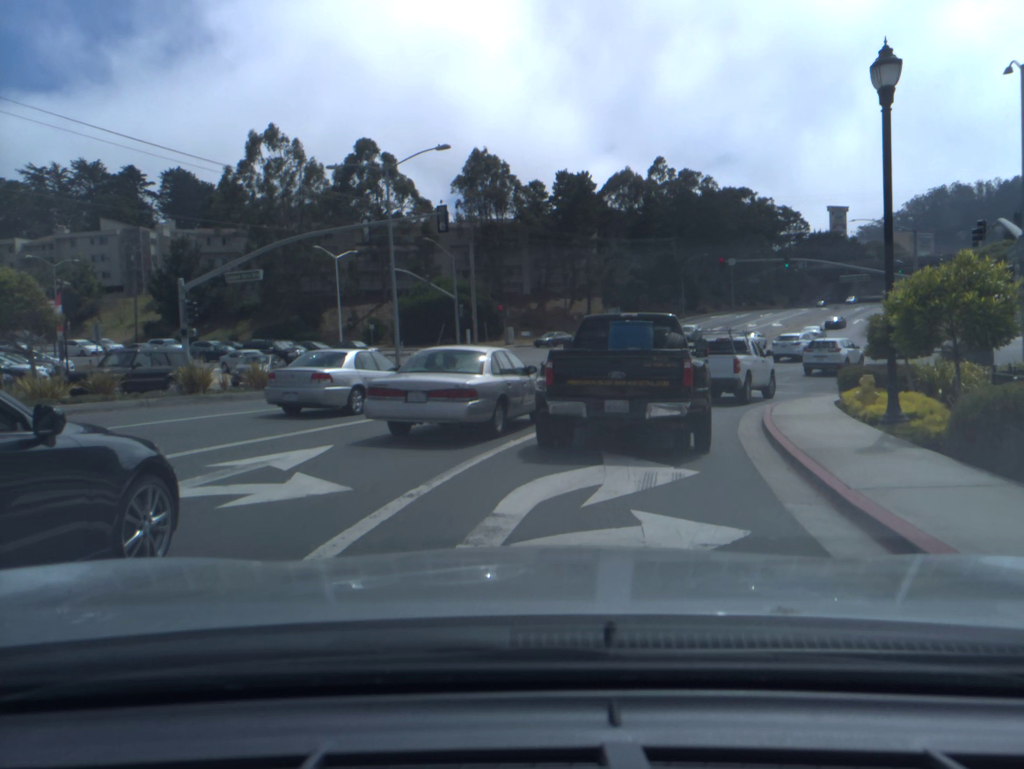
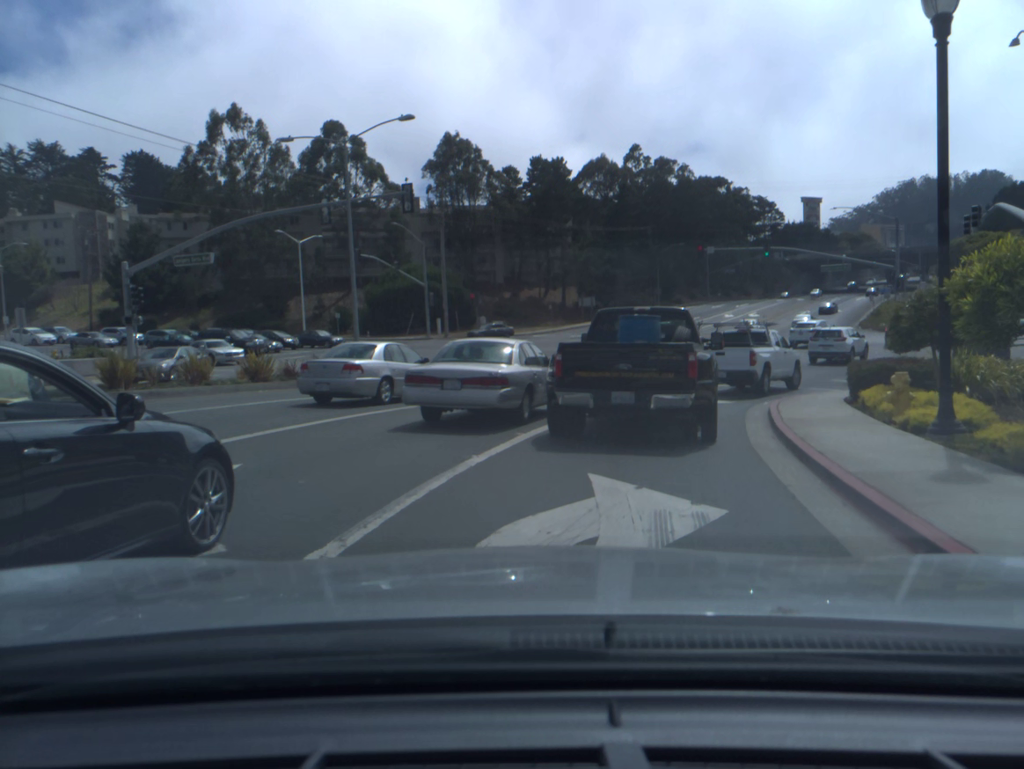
(0.0, +2.5) m; +3°
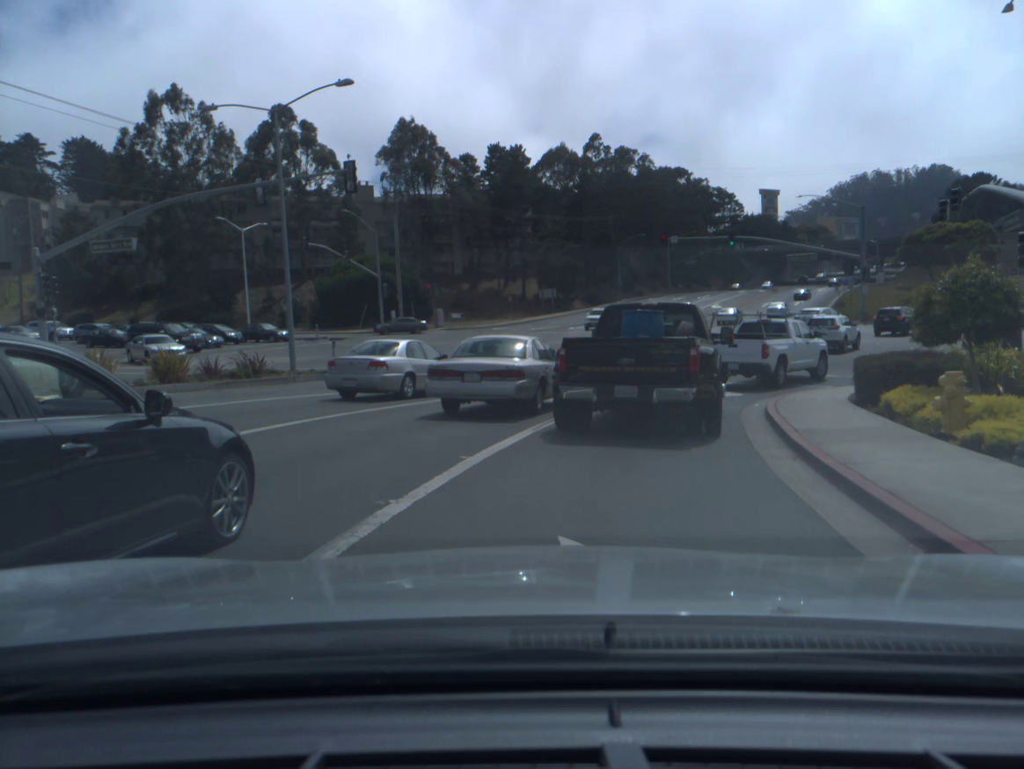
(+0.1, +2.9) m; +2°
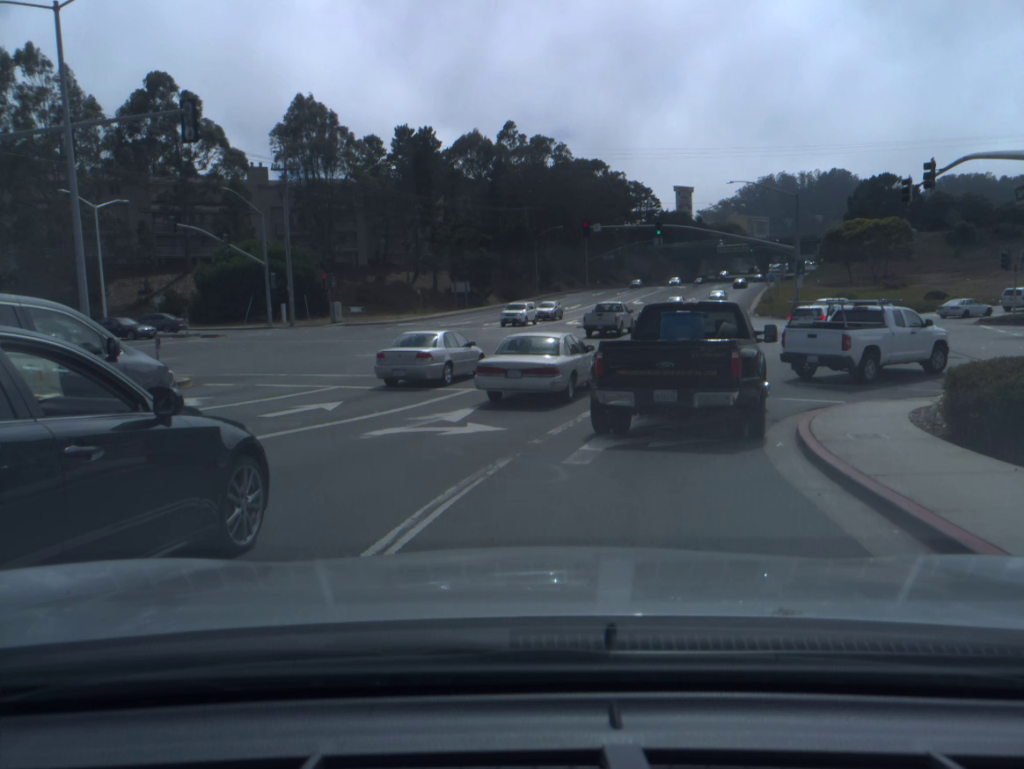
(+0.4, +6.9) m; +6°
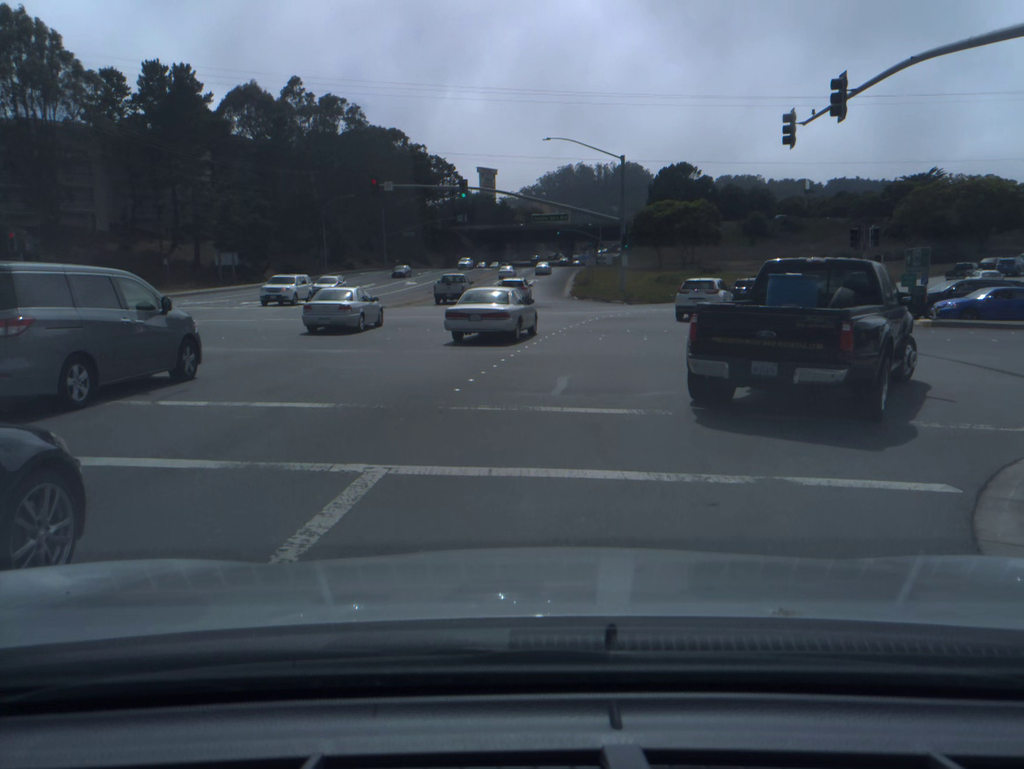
(+1.4, +11.7) m; +14°
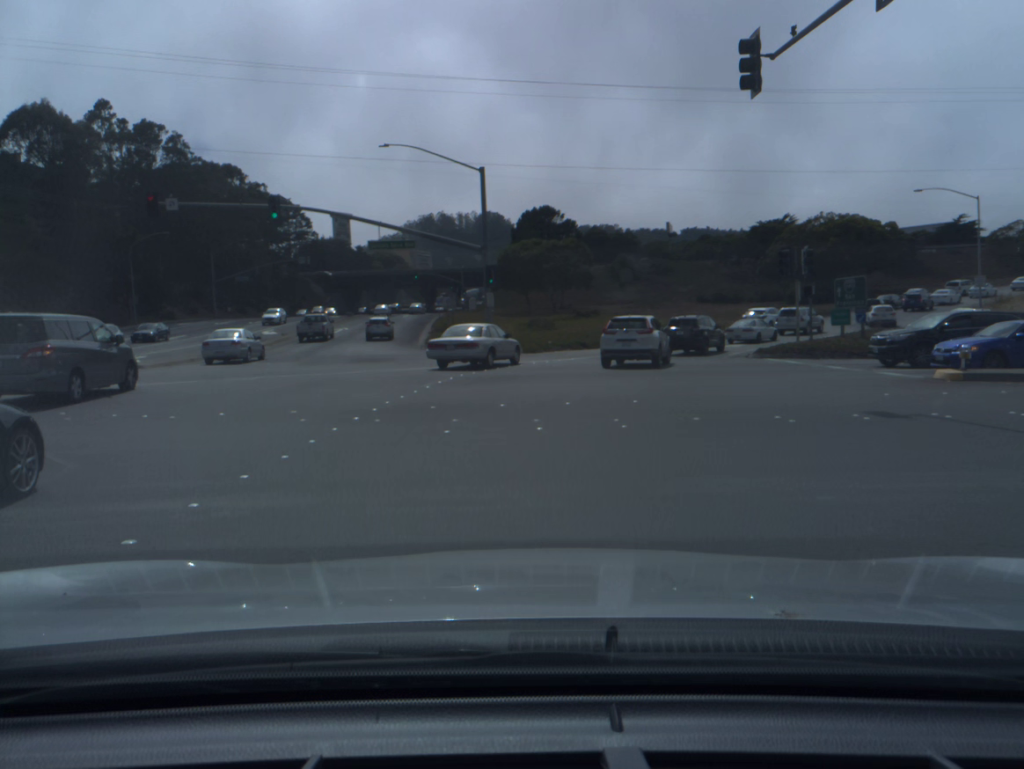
(+1.2, +12.1) m; +9°
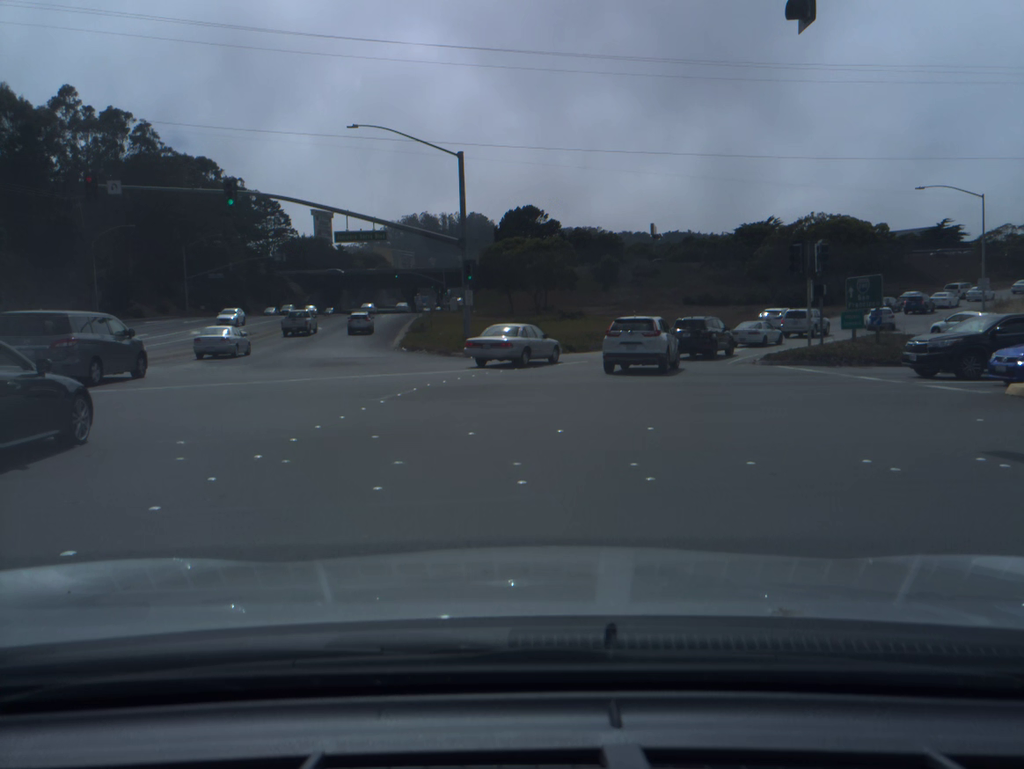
(+0.1, +3.9) m; +1°
